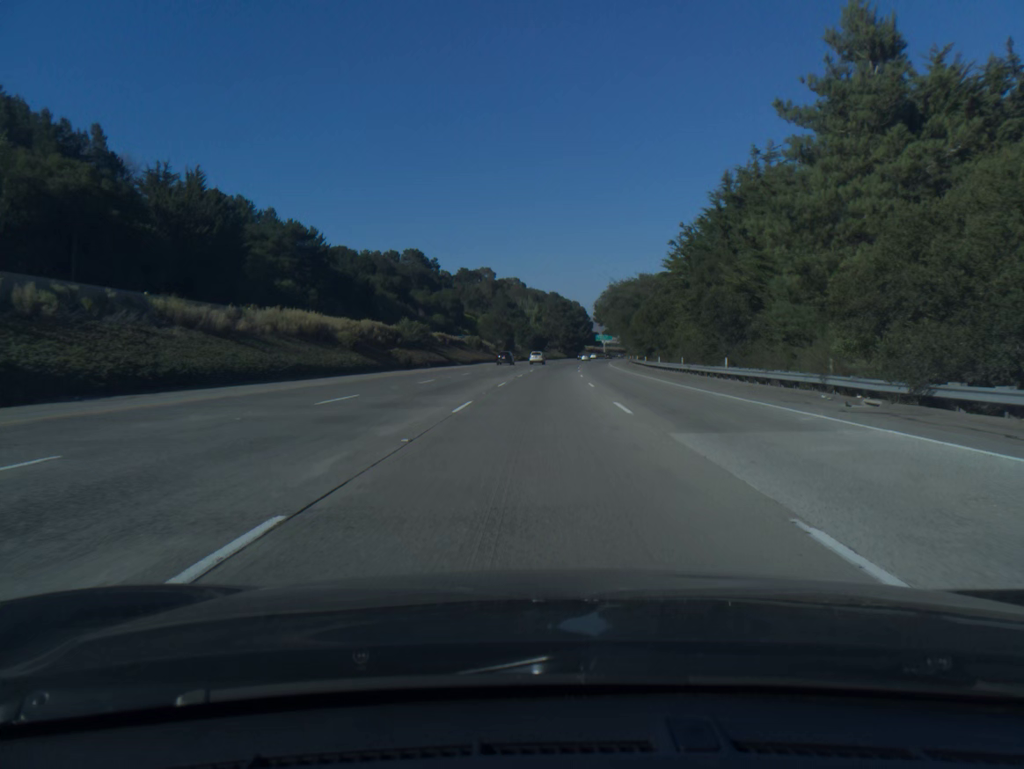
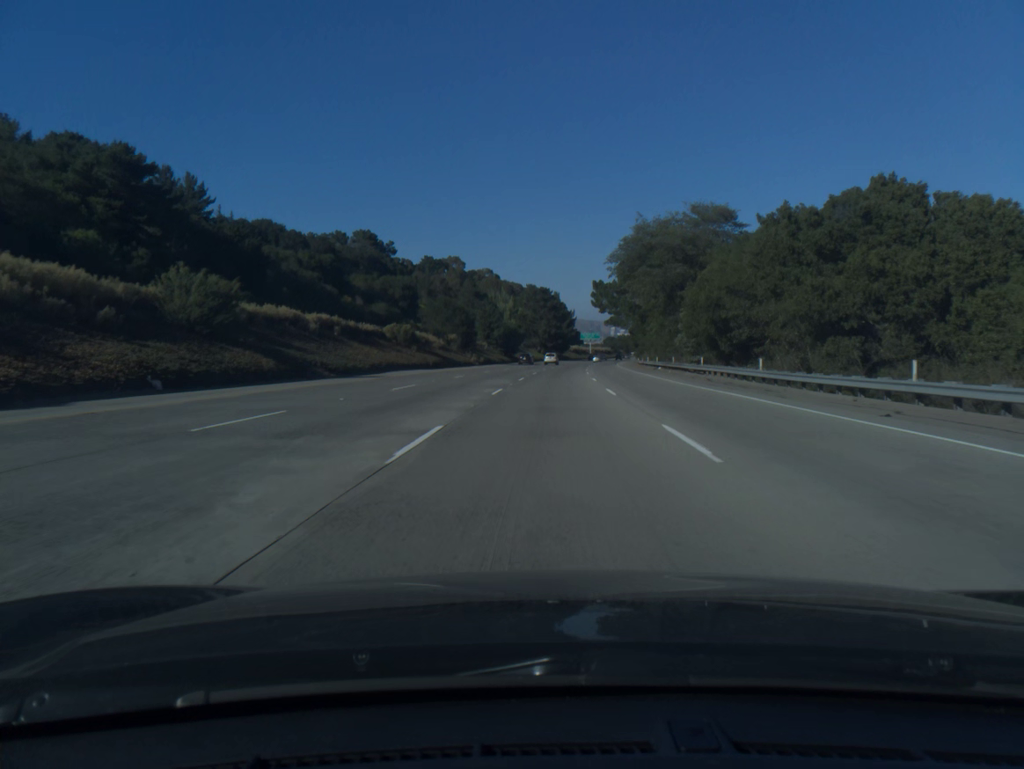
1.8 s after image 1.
(+0.7, +51.0) m; +2°
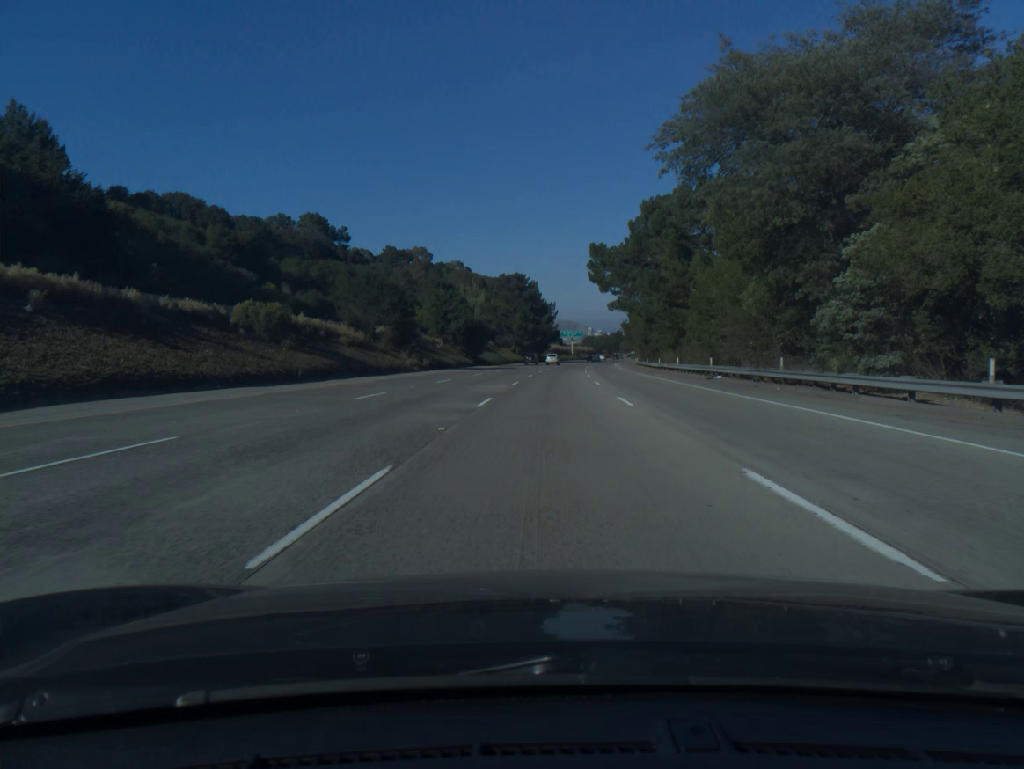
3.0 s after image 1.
(+0.5, +34.0) m; +2°
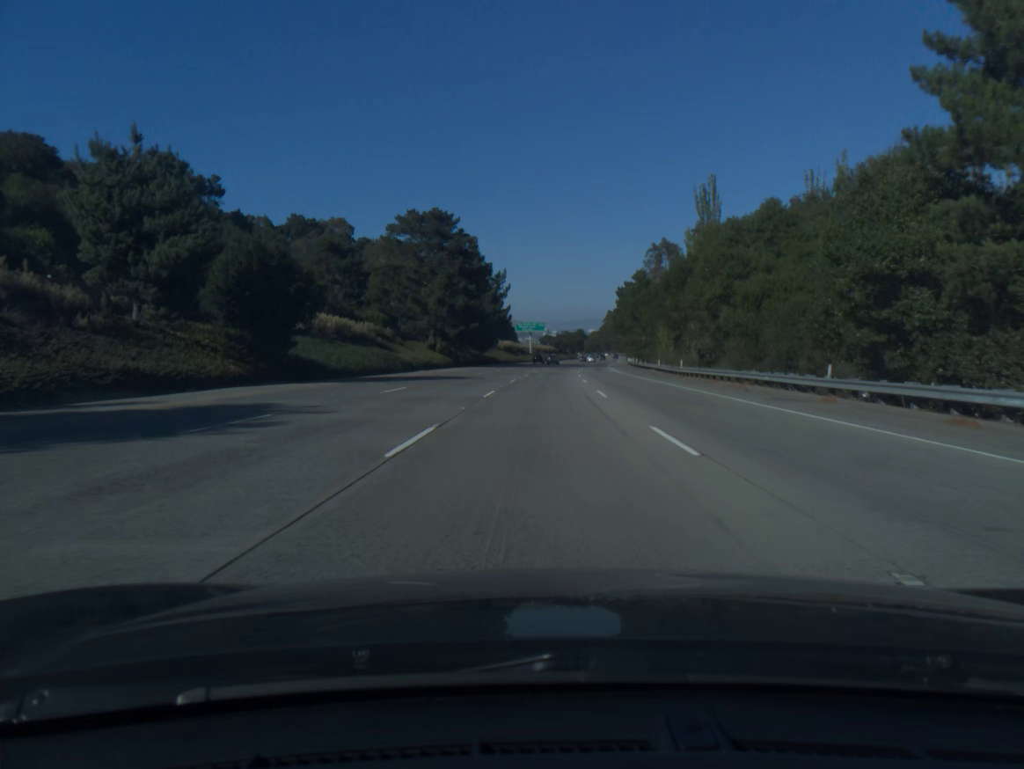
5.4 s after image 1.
(+2.0, +68.1) m; +3°
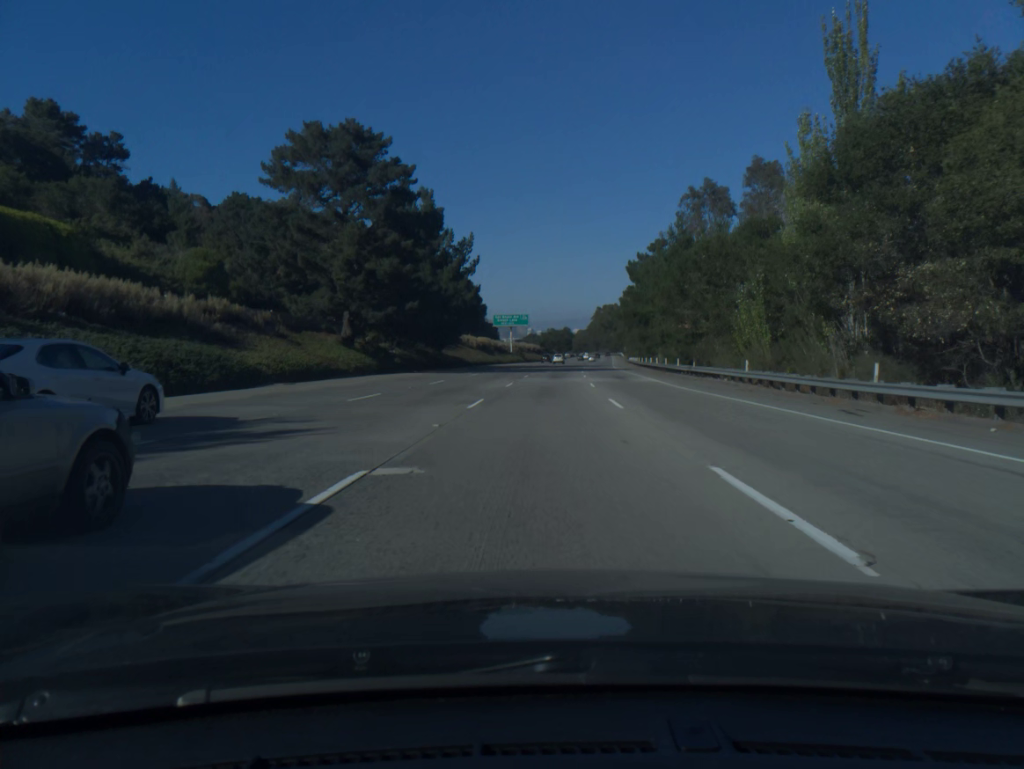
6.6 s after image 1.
(+0.3, +34.1) m; +1°
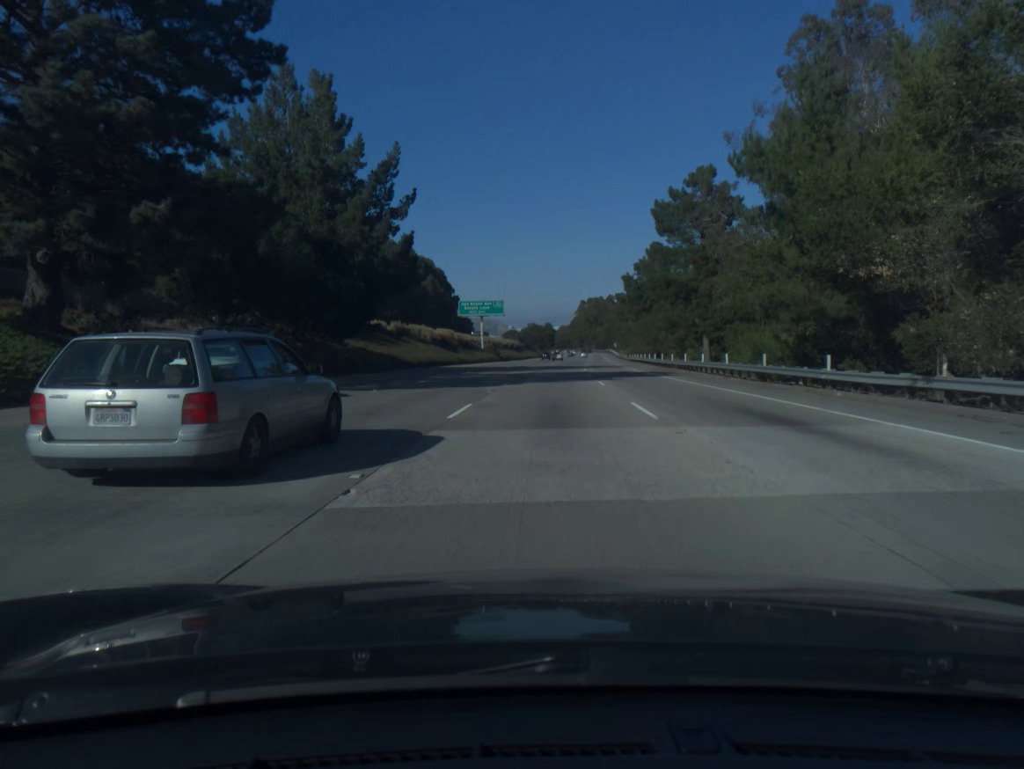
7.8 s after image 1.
(+0.3, +34.1) m; +1°
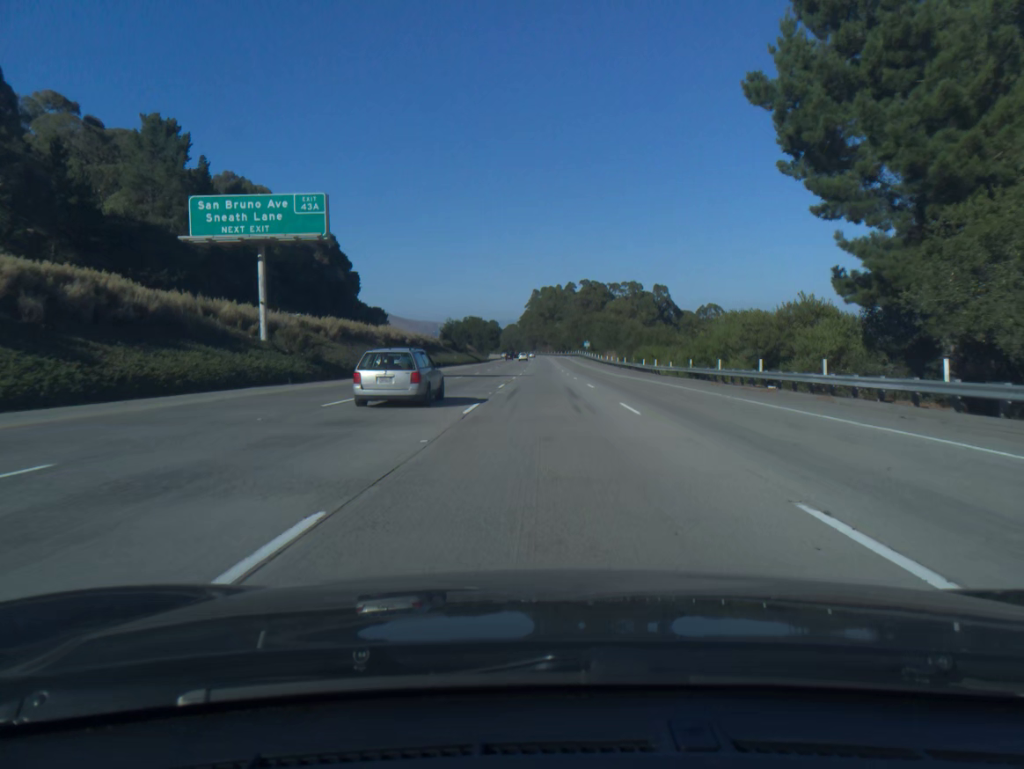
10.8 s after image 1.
(+2.7, +84.8) m; +4°
